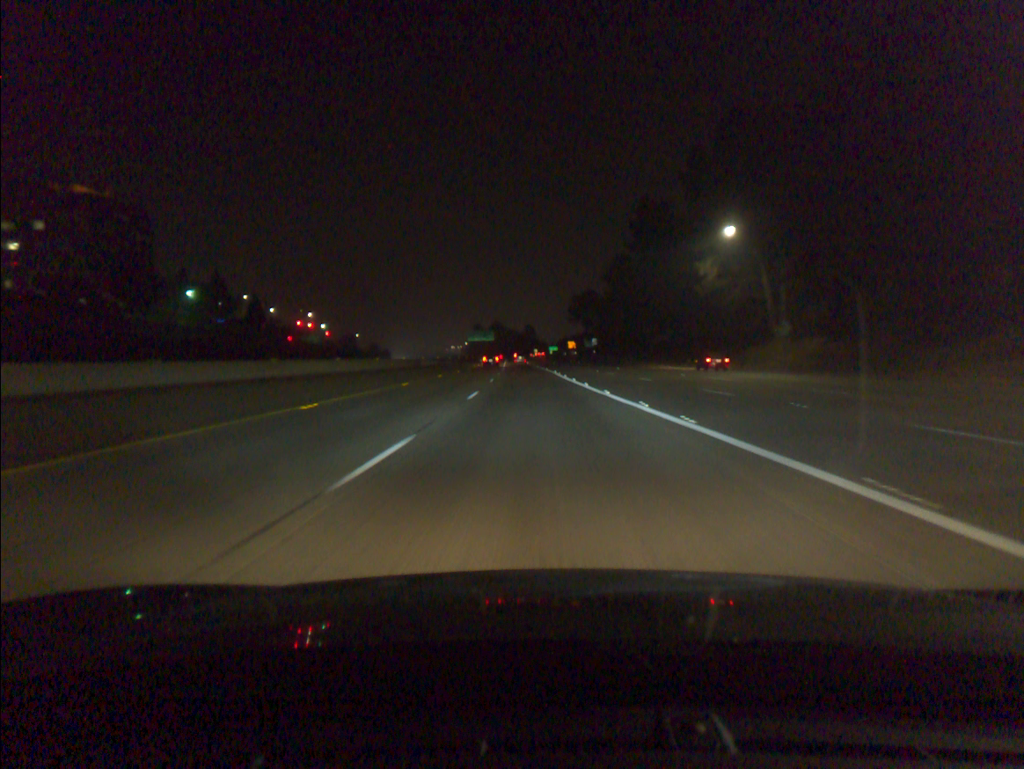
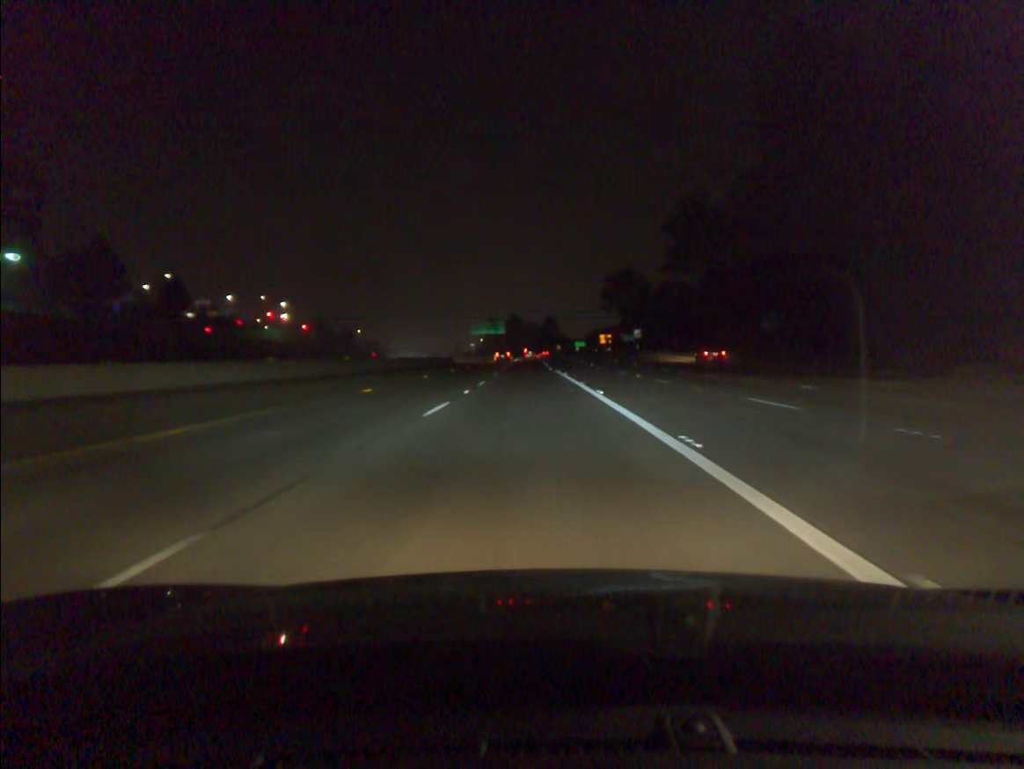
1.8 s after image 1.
(-0.6, +50.4) m; -2°
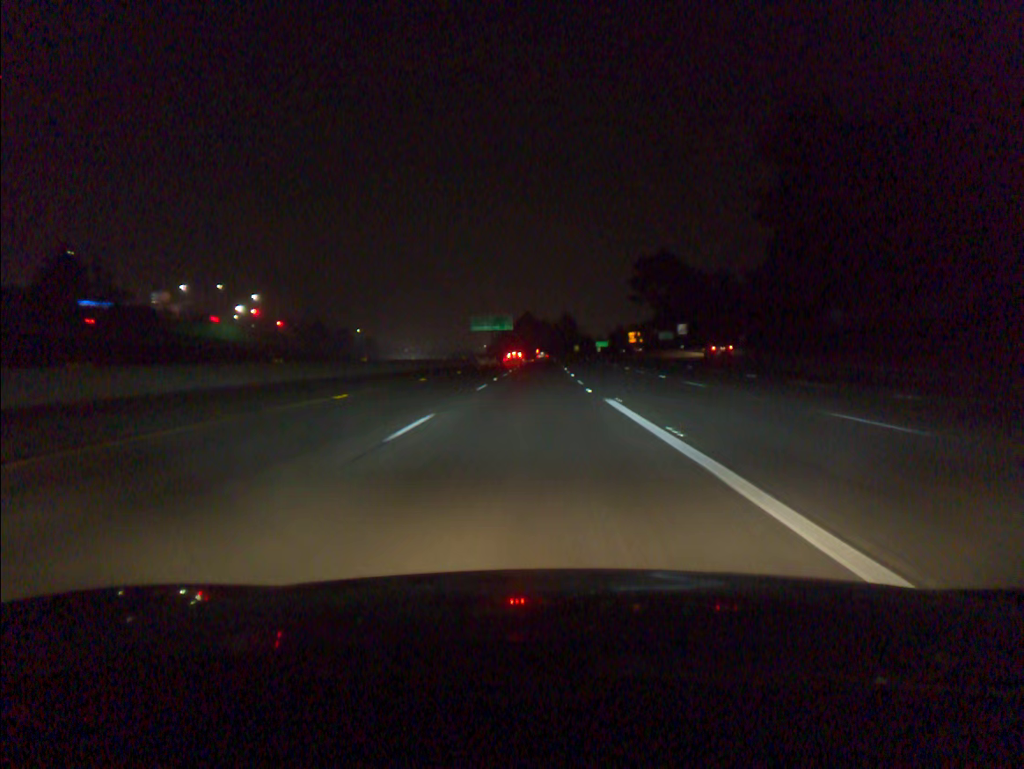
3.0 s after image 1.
(-0.3, +33.6) m; -1°
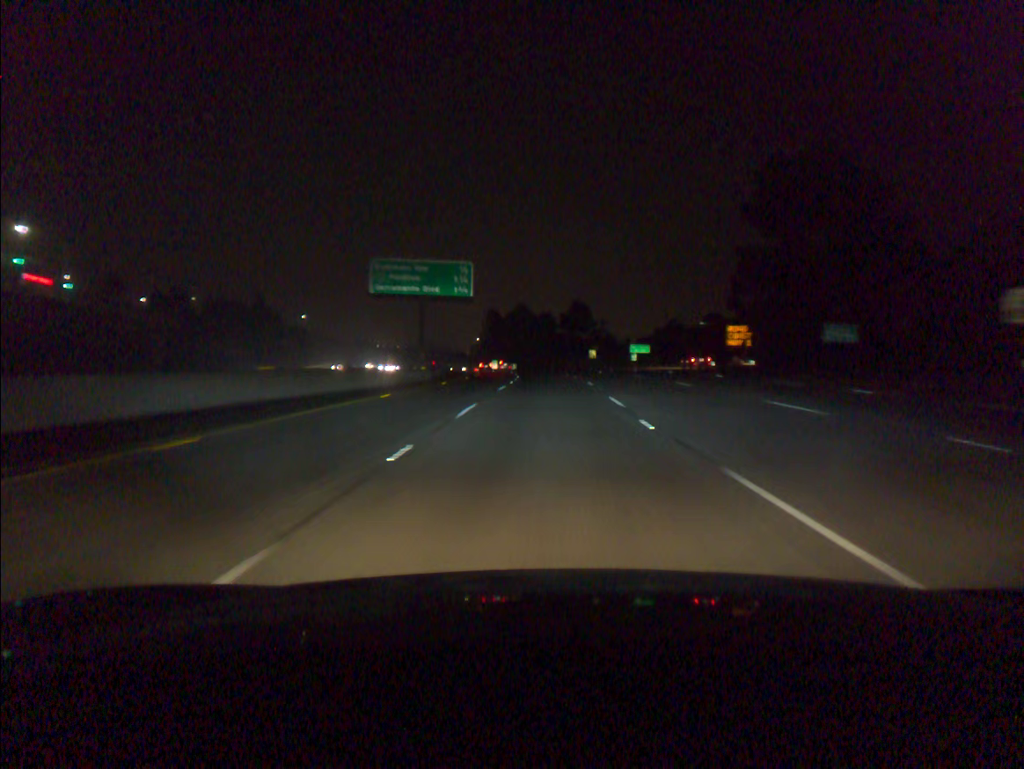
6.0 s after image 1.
(-0.2, +83.8) m; 0°
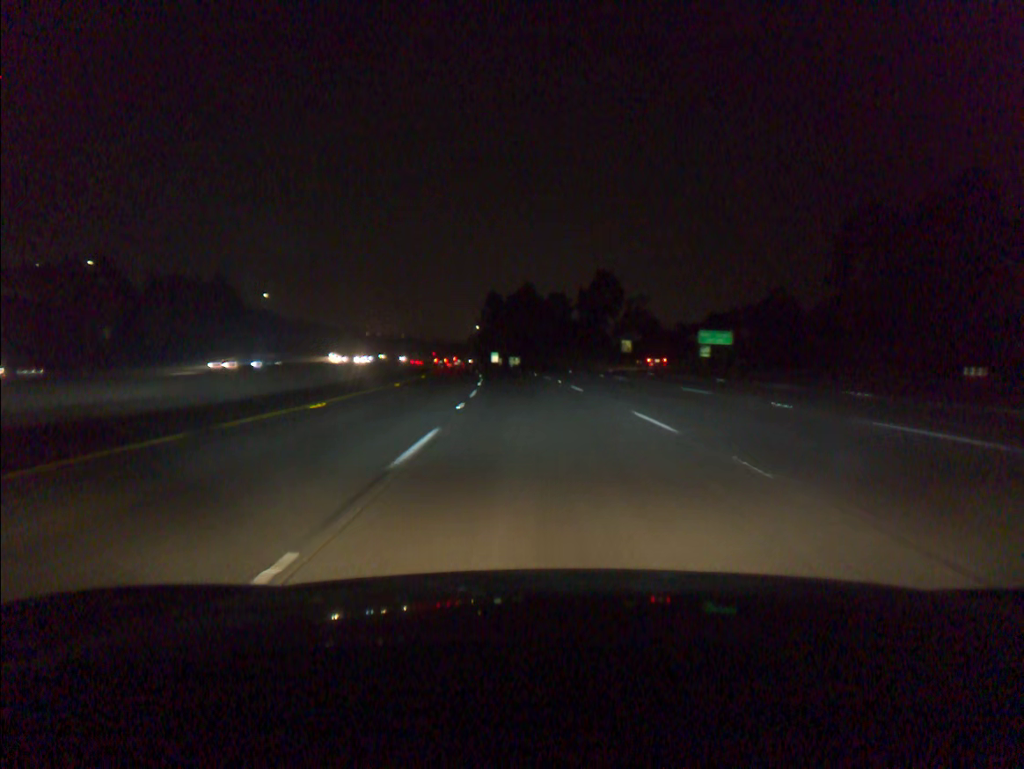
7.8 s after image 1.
(0.0, +50.2) m; -1°
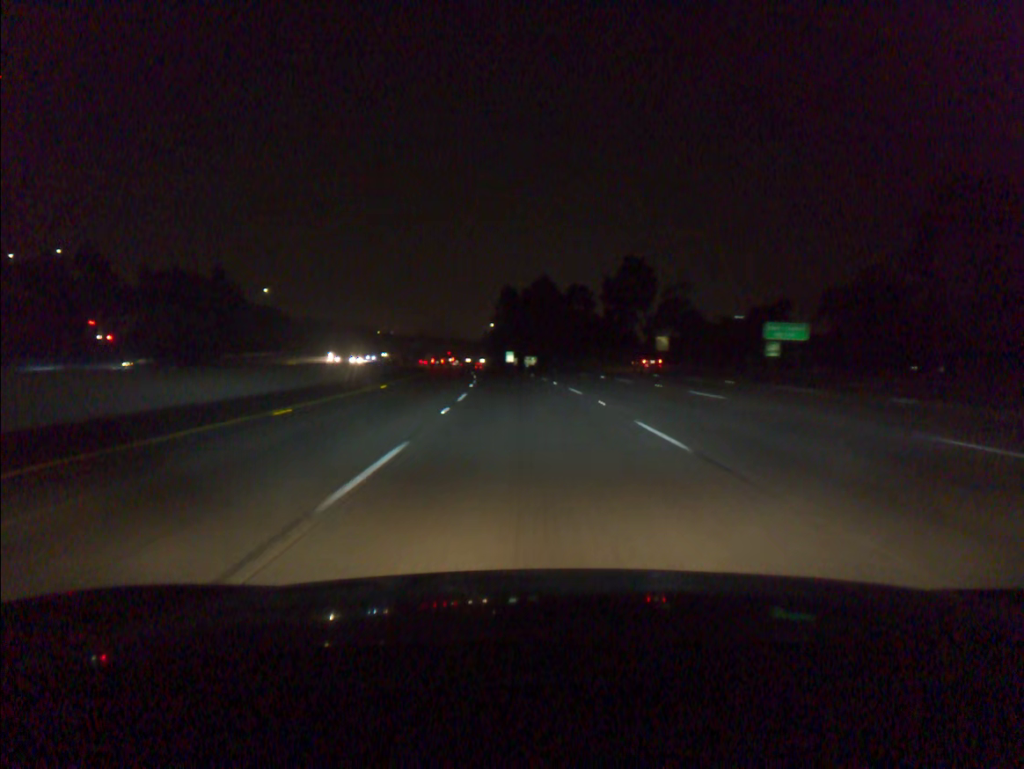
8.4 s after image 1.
(-0.2, +16.7) m; -1°
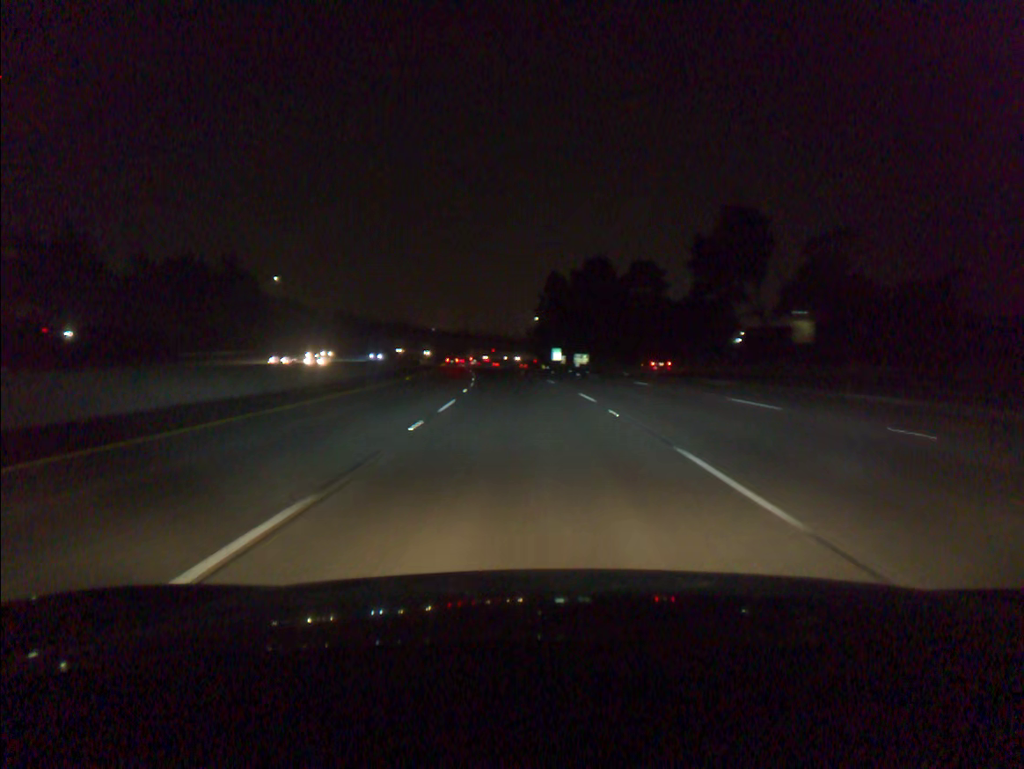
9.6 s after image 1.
(-1.0, +33.6) m; -3°
